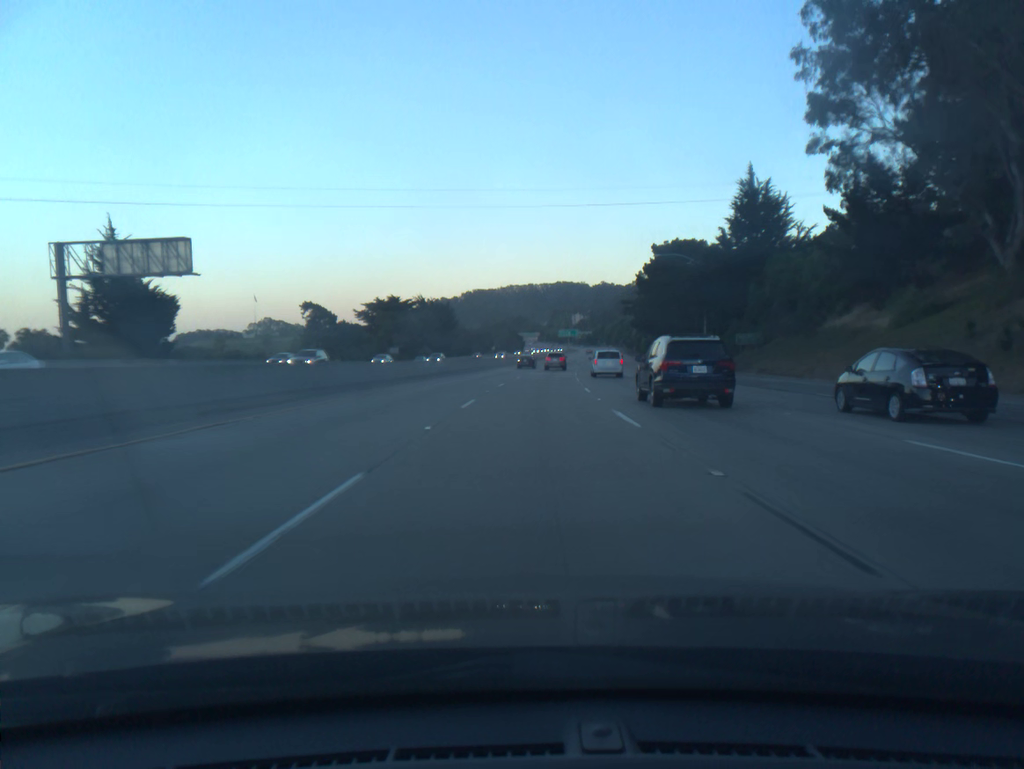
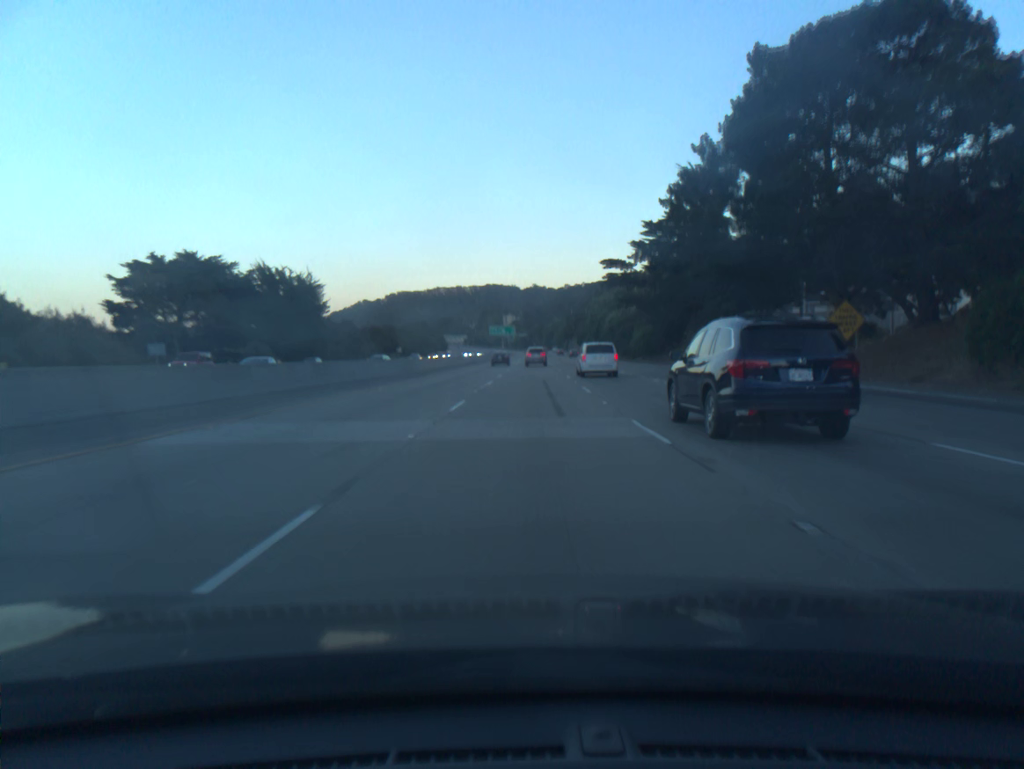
(+3.3, +74.5) m; +5°
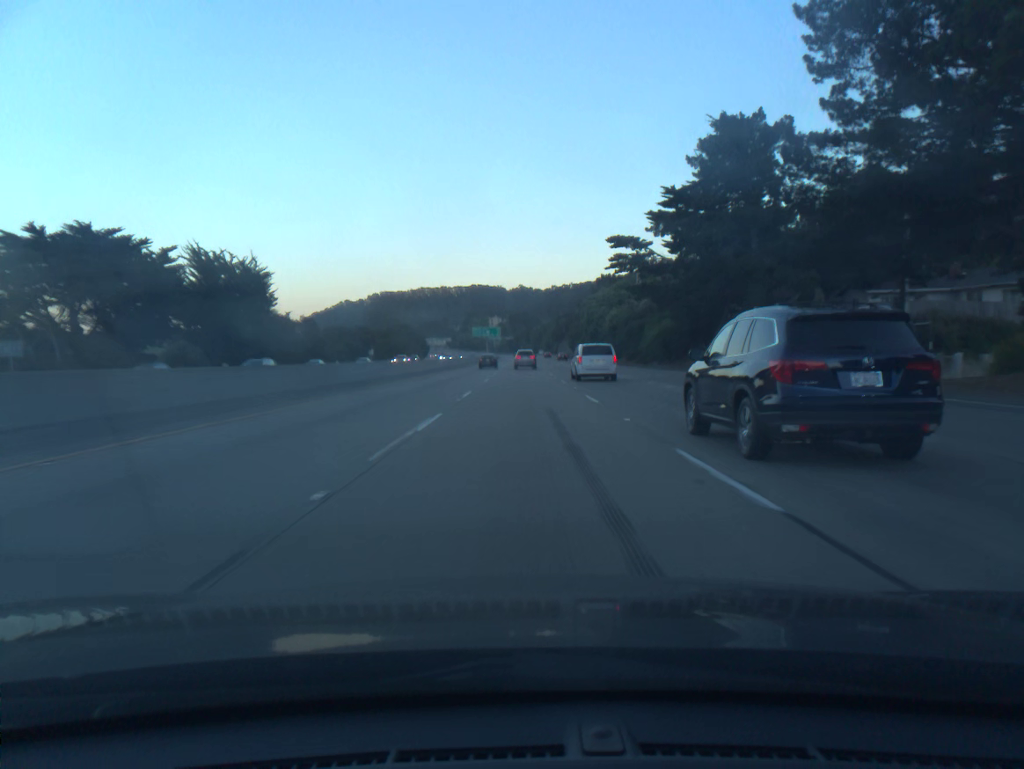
(+0.2, +18.9) m; +1°
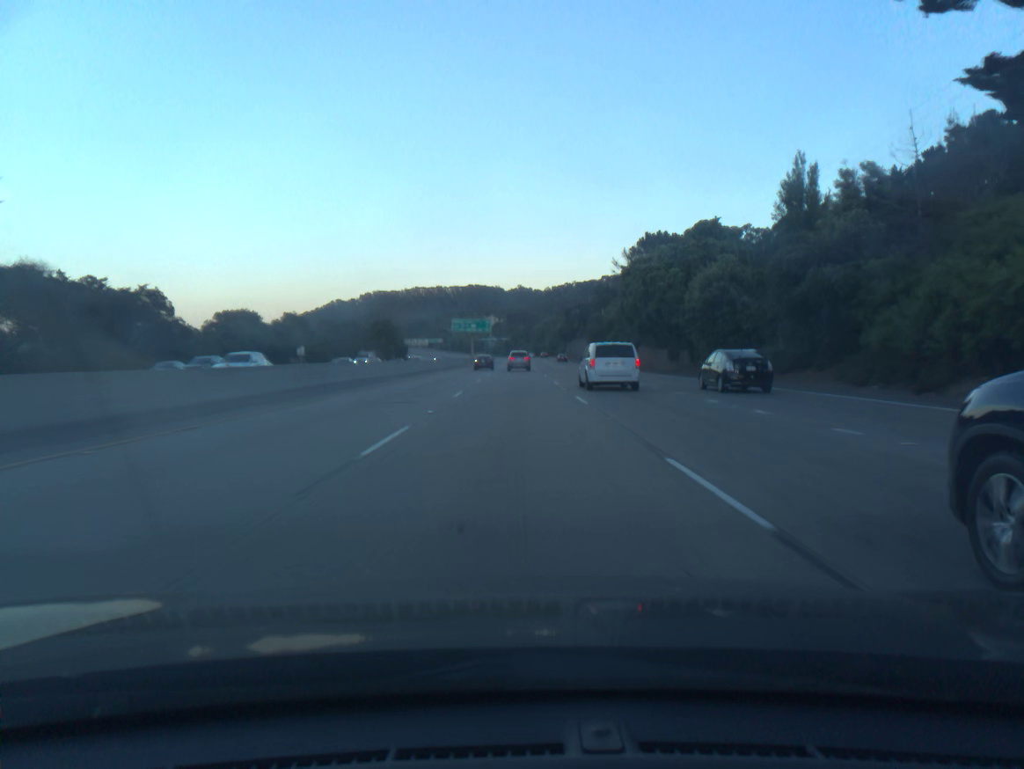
(+0.5, +57.0) m; 0°
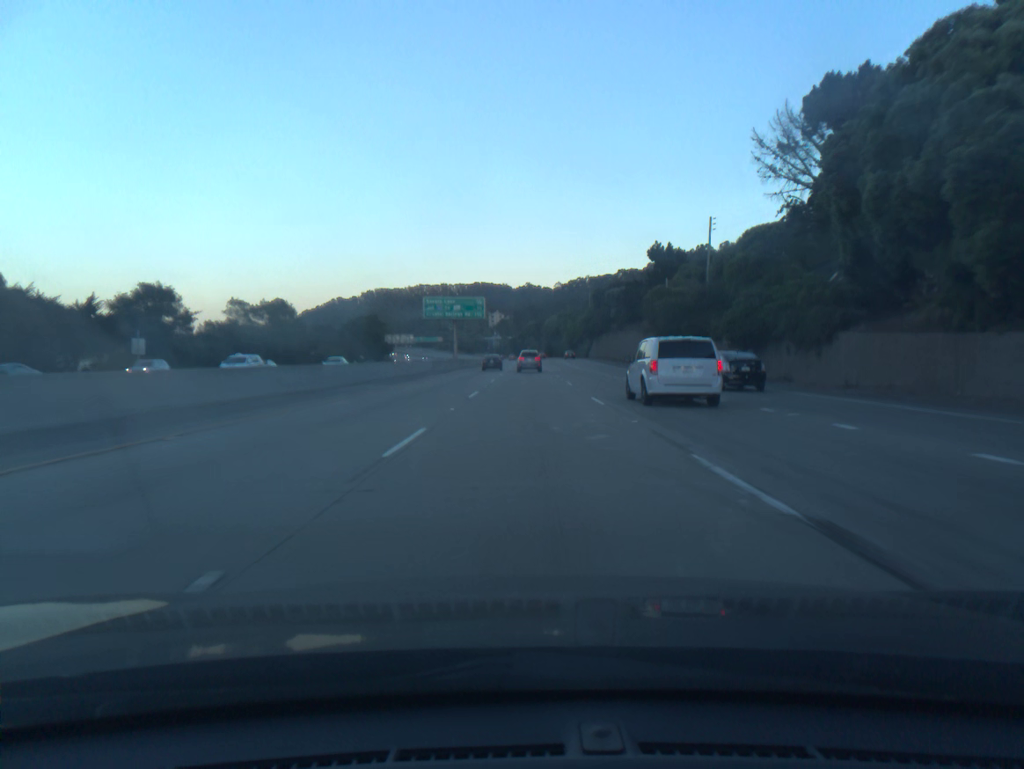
(-0.4, +57.1) m; -1°
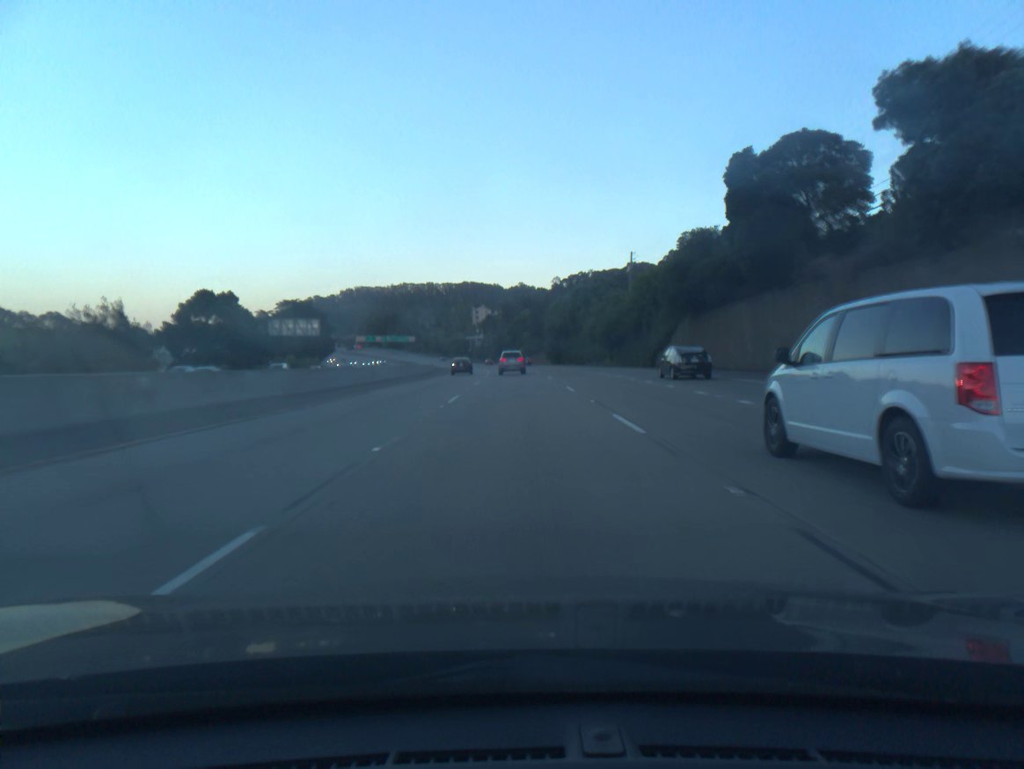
(+0.8, +93.7) m; +1°
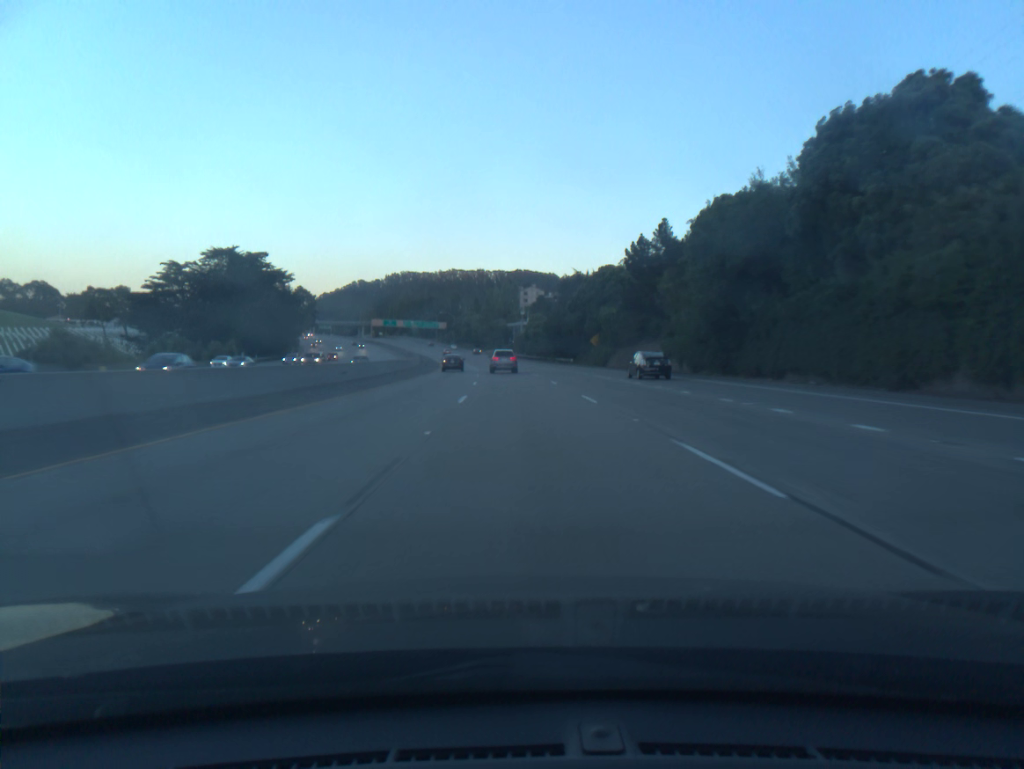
(-2.3, +91.1) m; -4°
